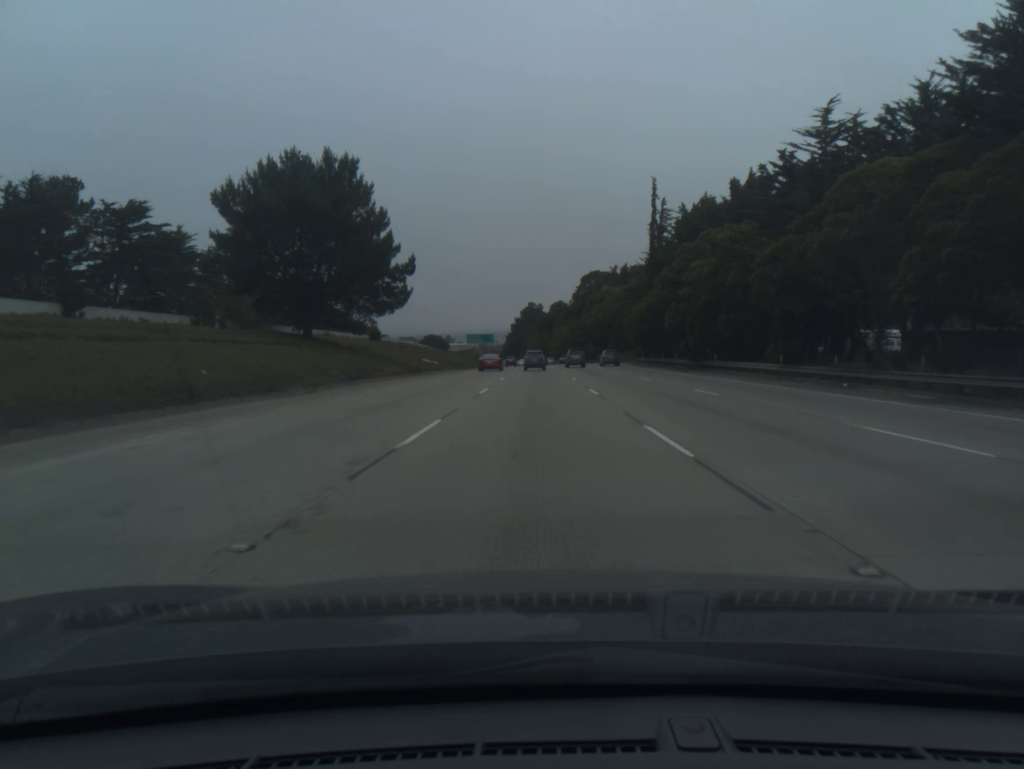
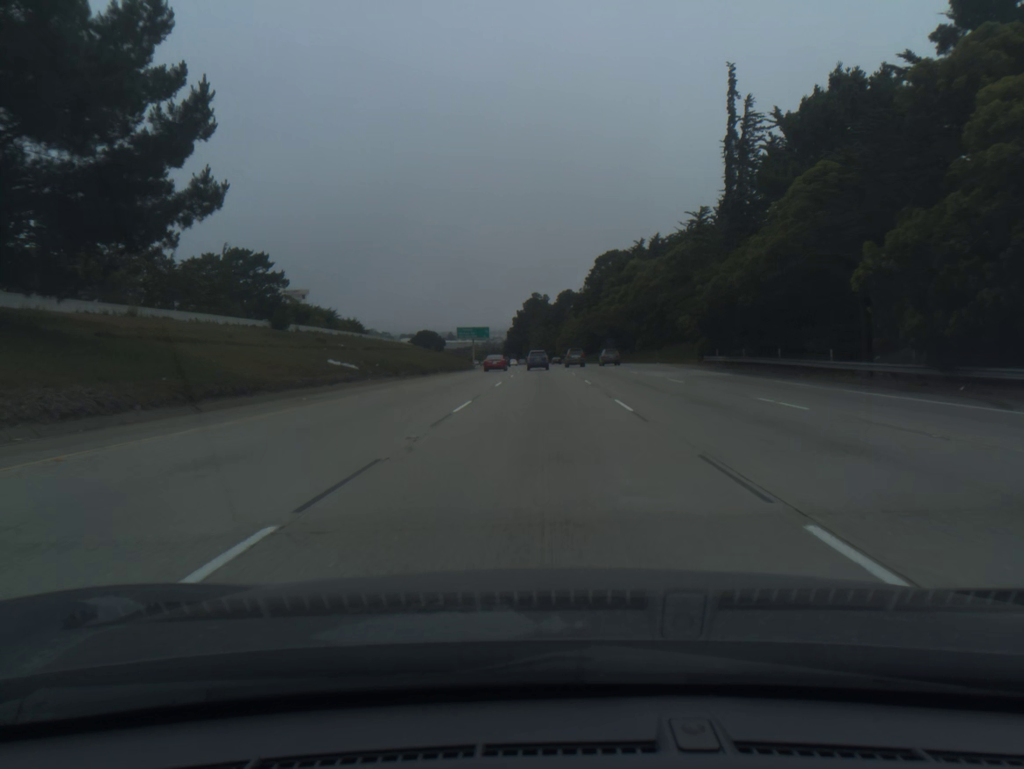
(-0.1, +36.9) m; 0°
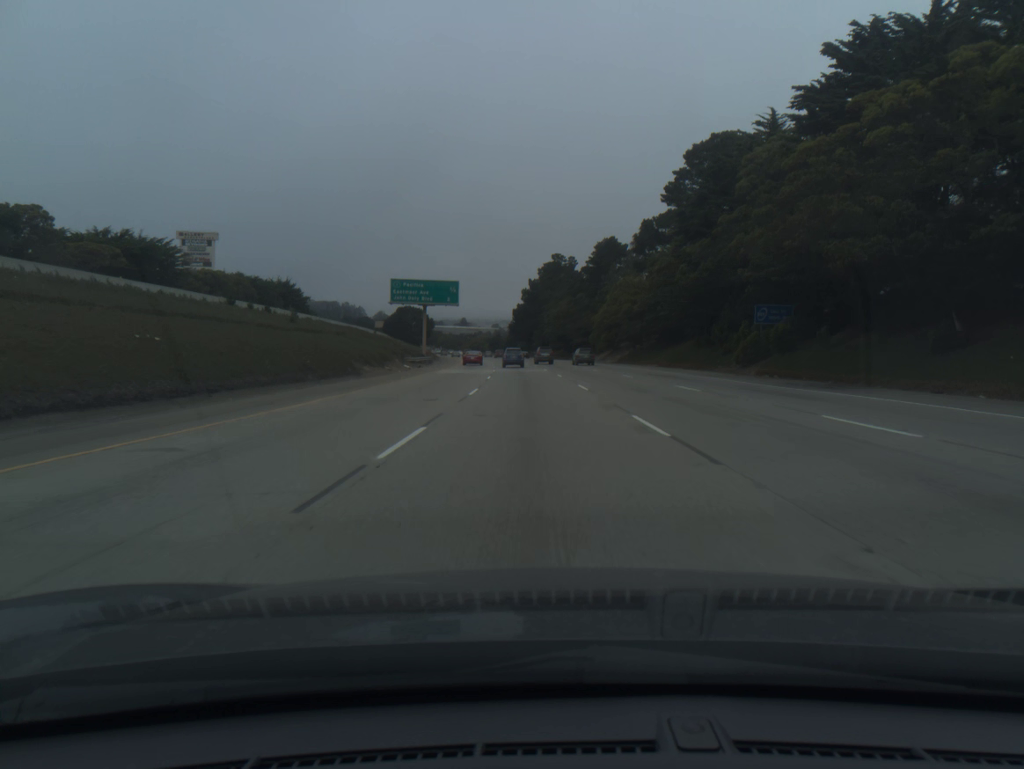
(-0.5, +92.5) m; -1°
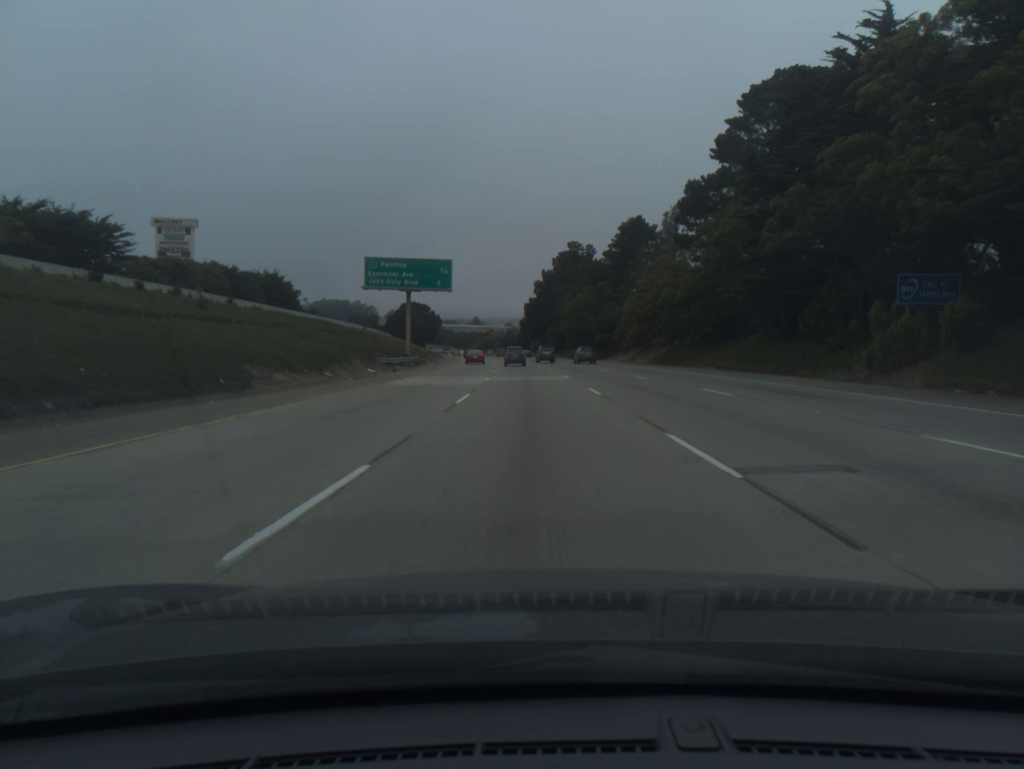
(-0.1, +18.6) m; -1°
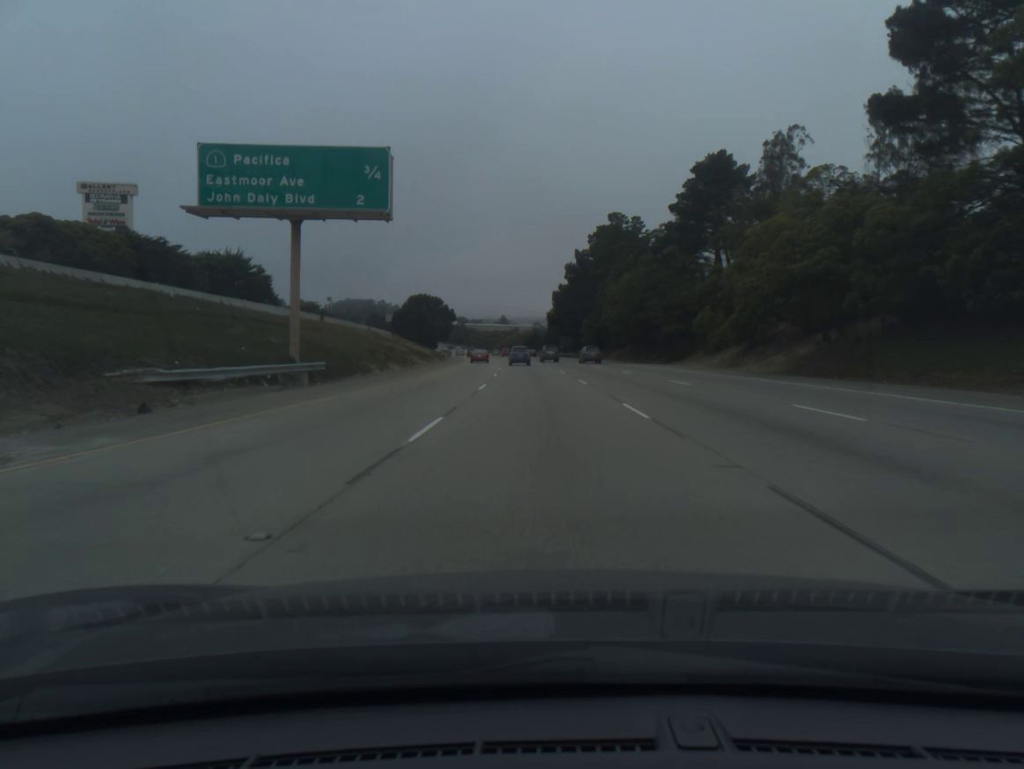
(-0.7, +37.2) m; -2°
